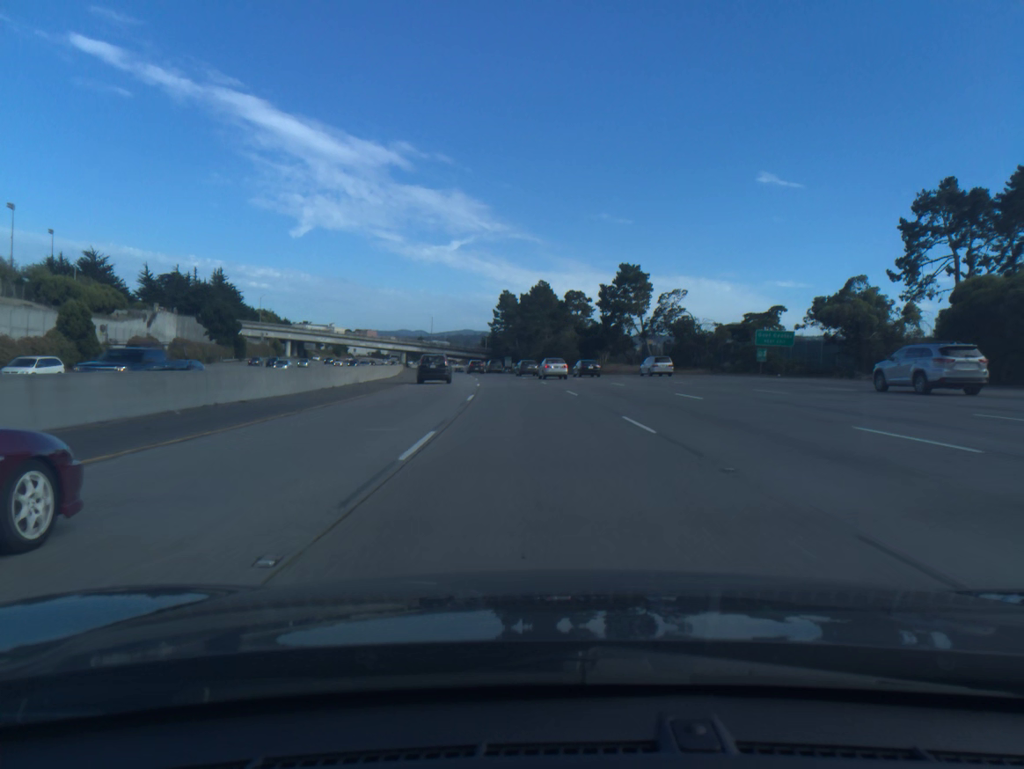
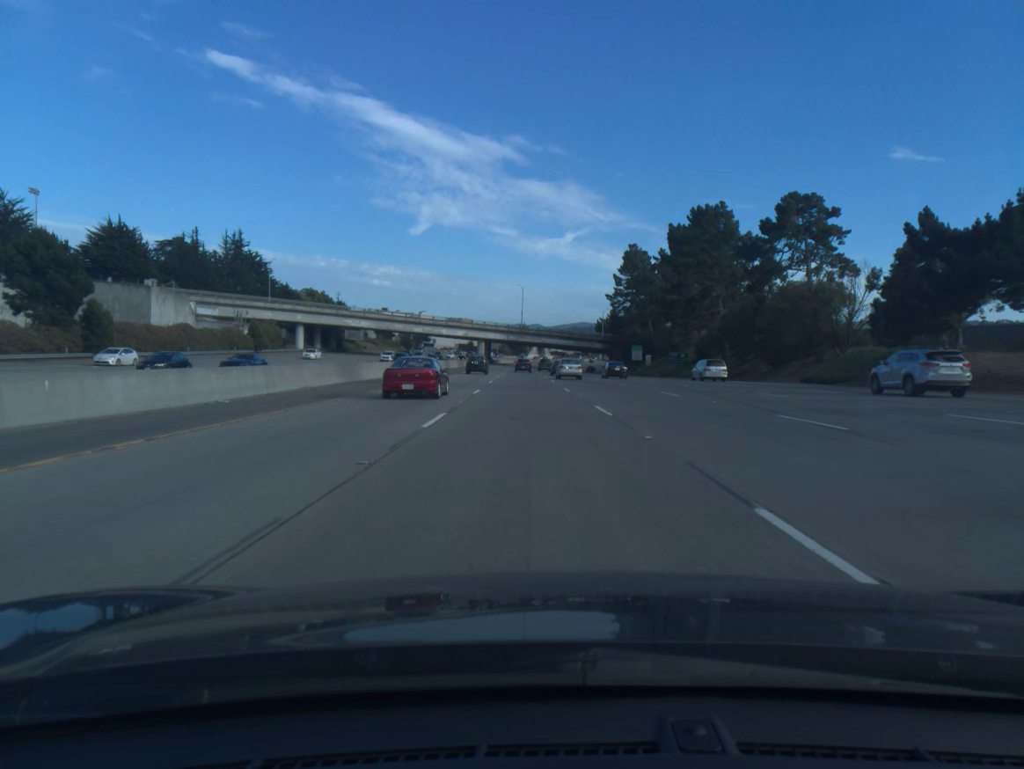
(-5.9, +83.1) m; -8°
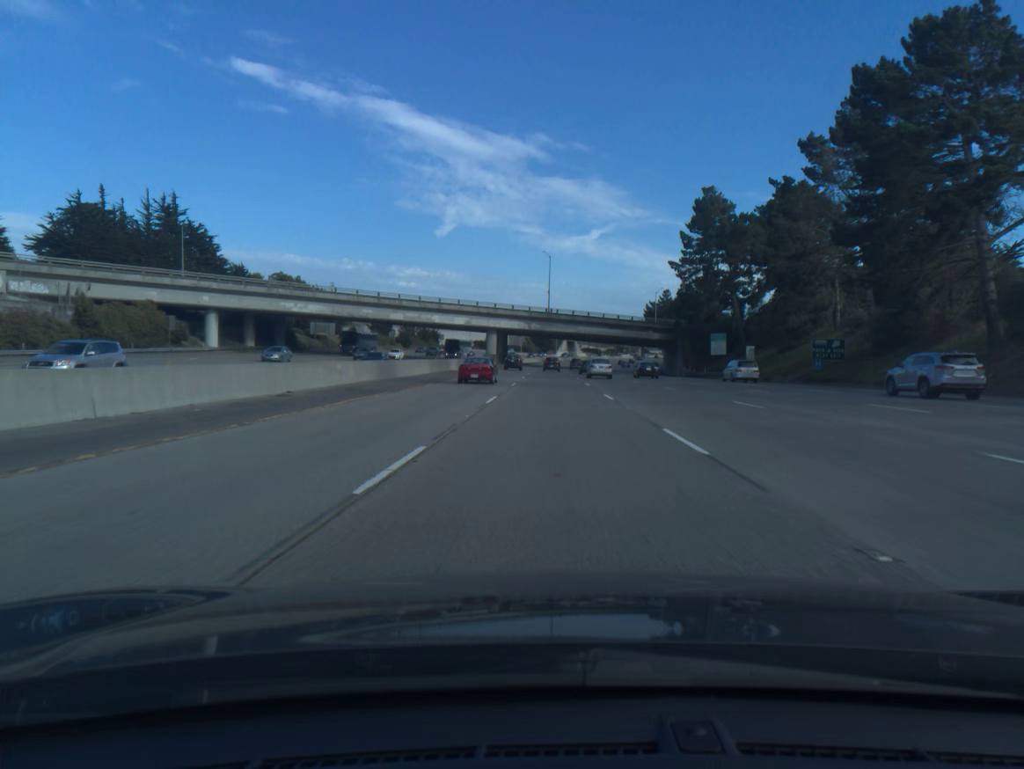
(-1.3, +50.7) m; -2°
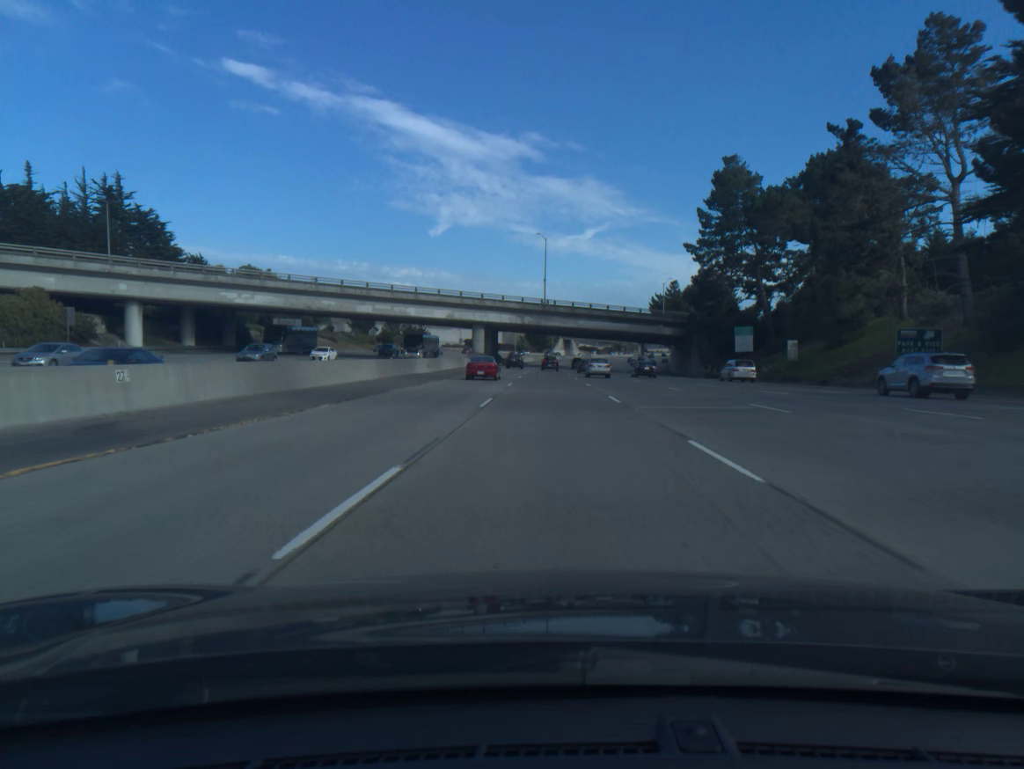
(0.0, +16.9) m; 0°
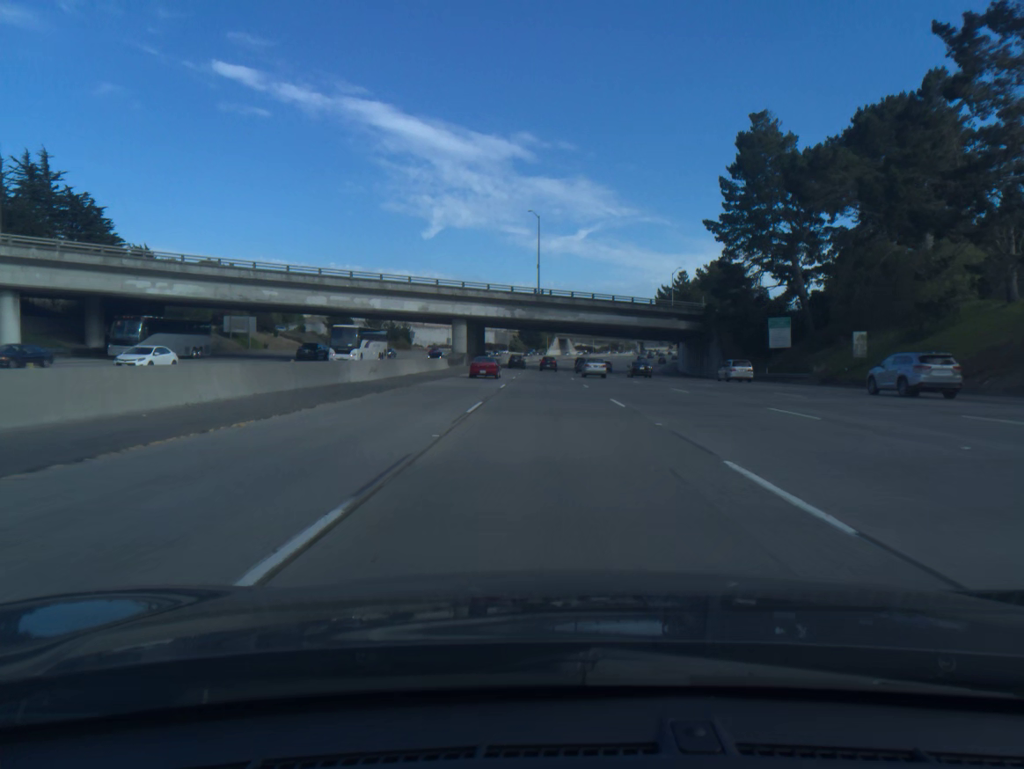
(+0.1, +16.9) m; 0°
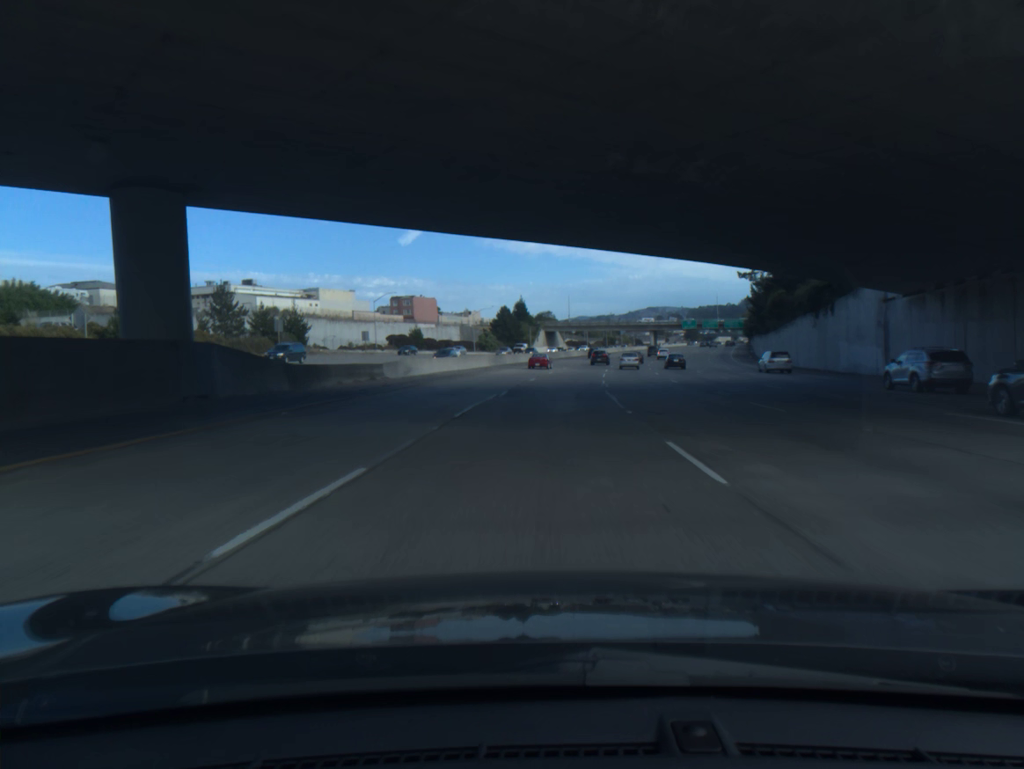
(+0.4, +85.2) m; +1°
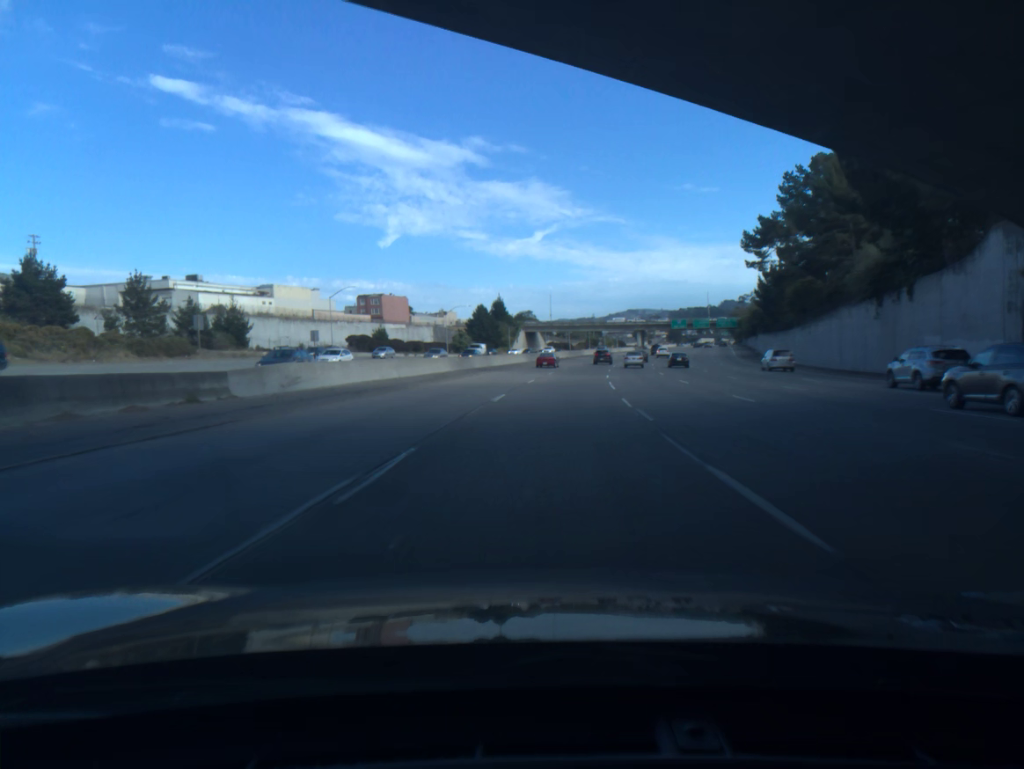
(+0.2, +17.3) m; +1°
